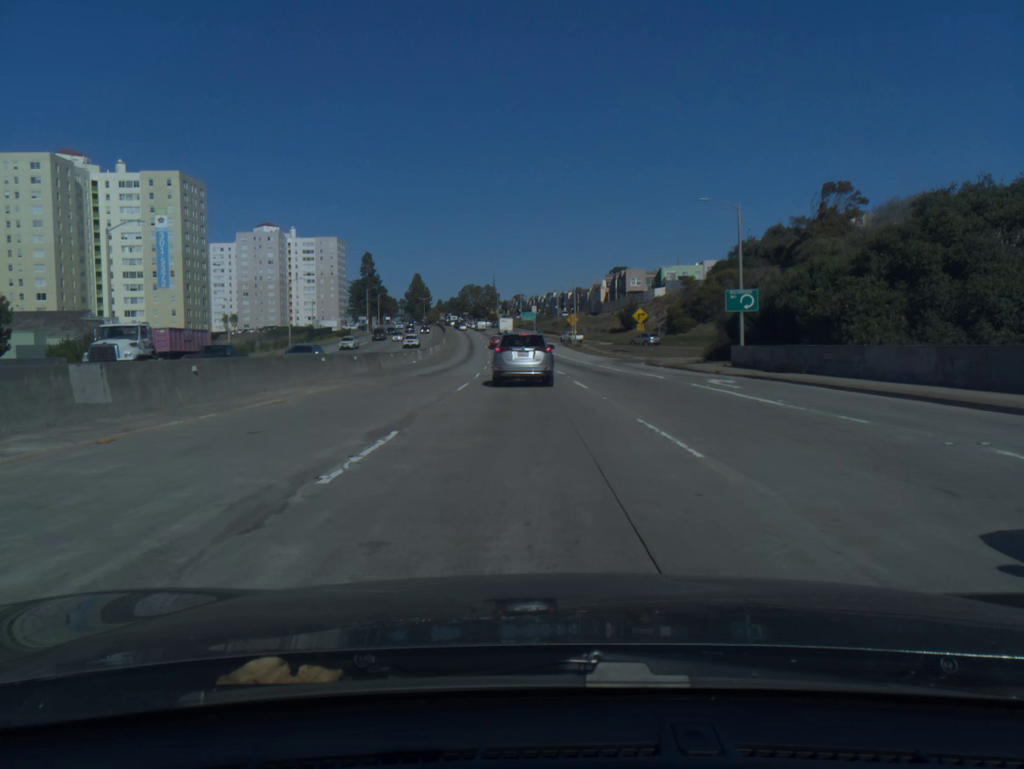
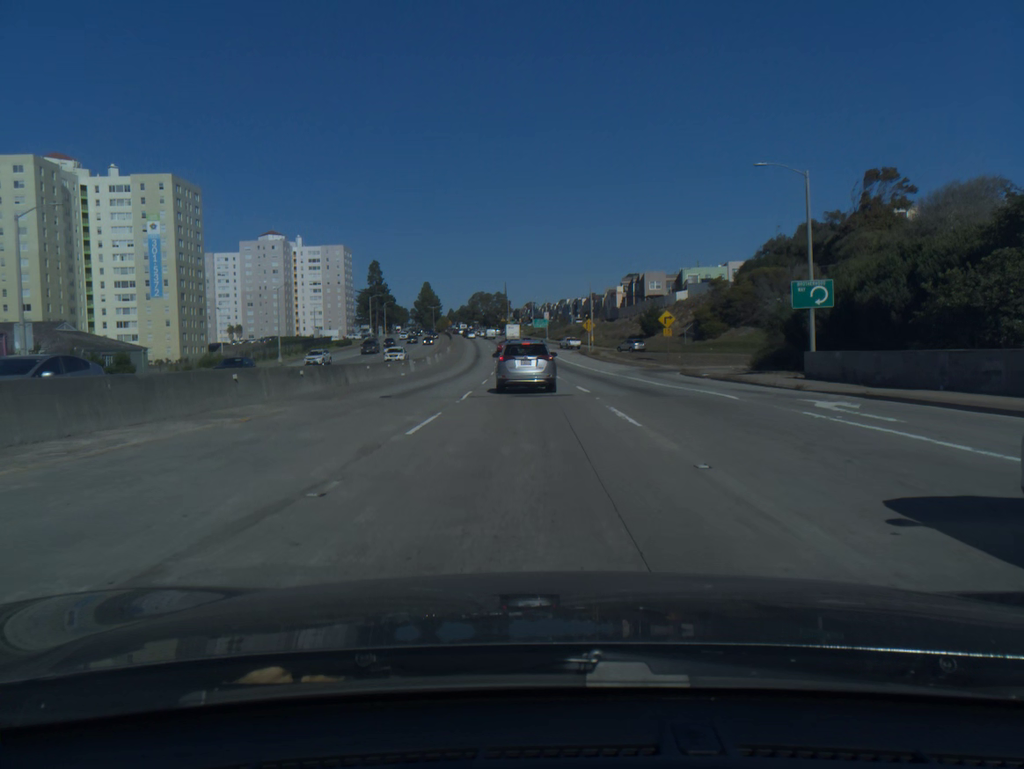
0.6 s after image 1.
(-0.1, +10.0) m; -1°
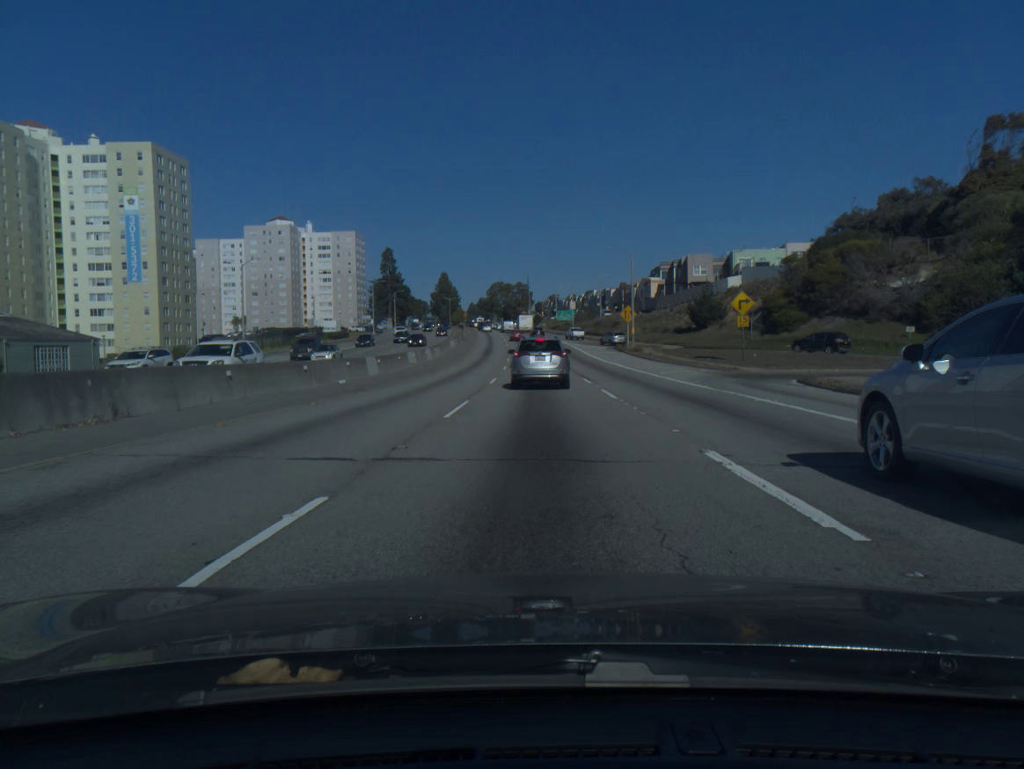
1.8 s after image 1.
(-0.3, +19.4) m; -2°
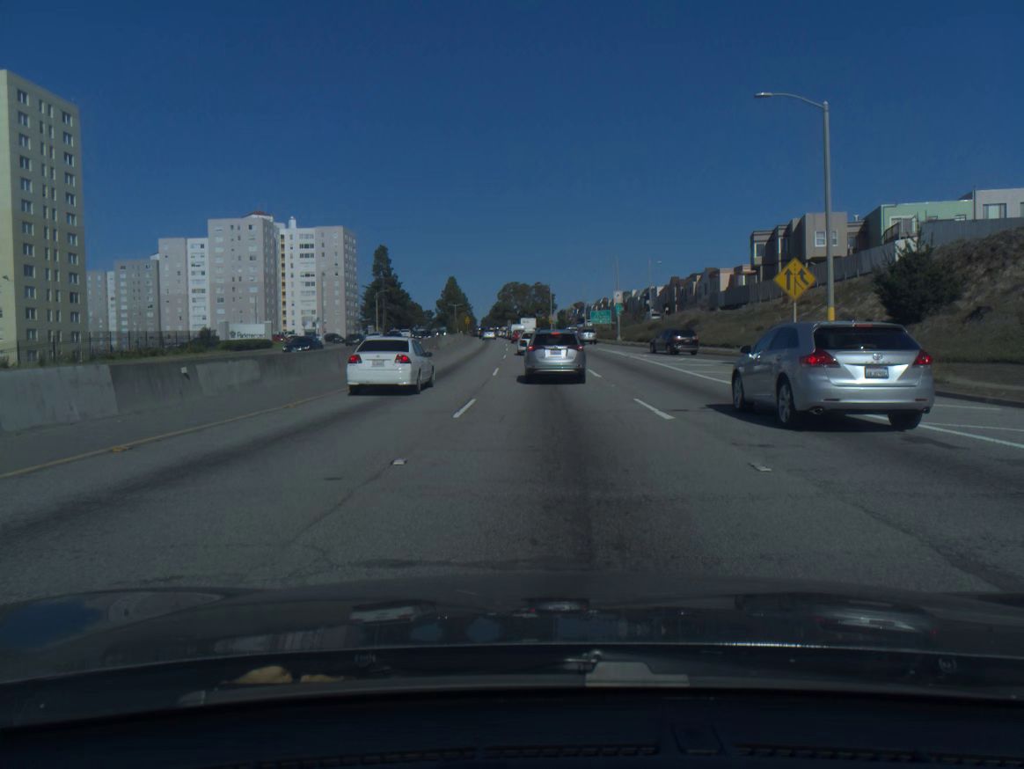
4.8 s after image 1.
(-0.6, +45.6) m; -1°
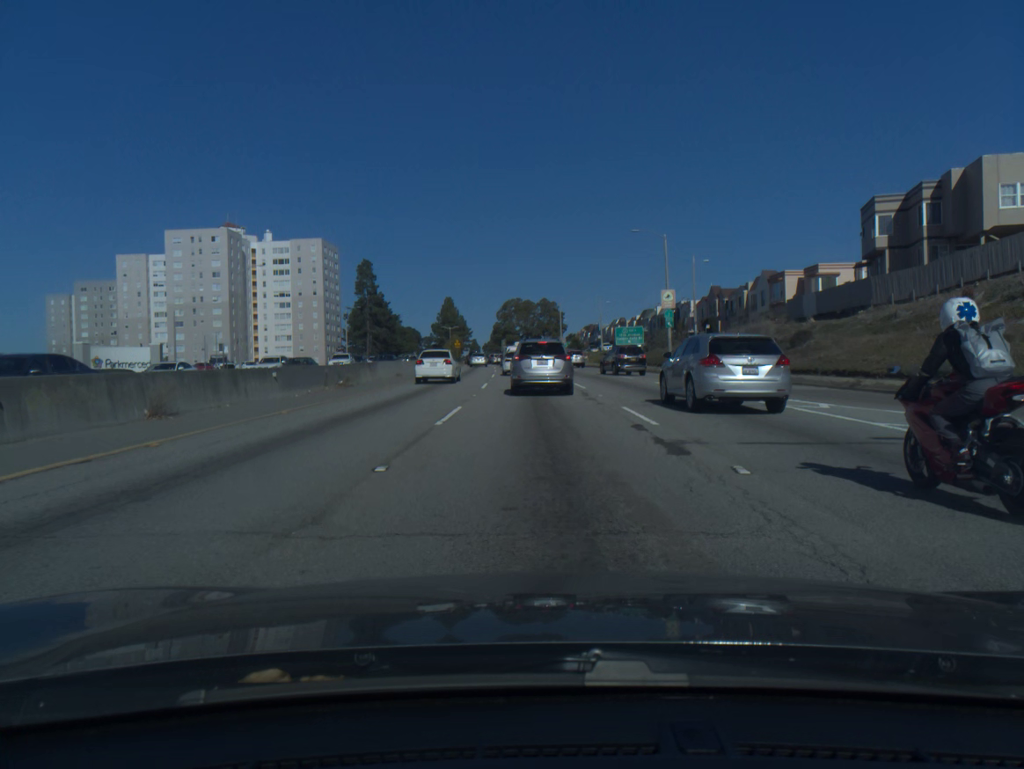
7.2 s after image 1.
(-0.2, +29.7) m; 0°
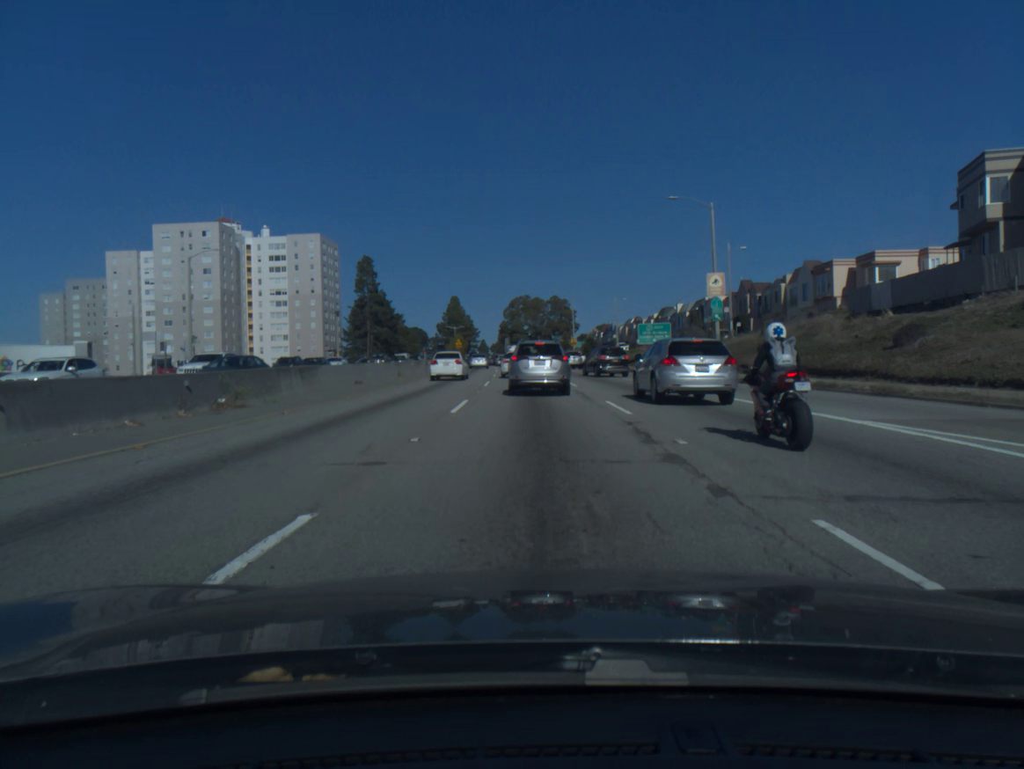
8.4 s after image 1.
(-0.1, +12.1) m; -1°
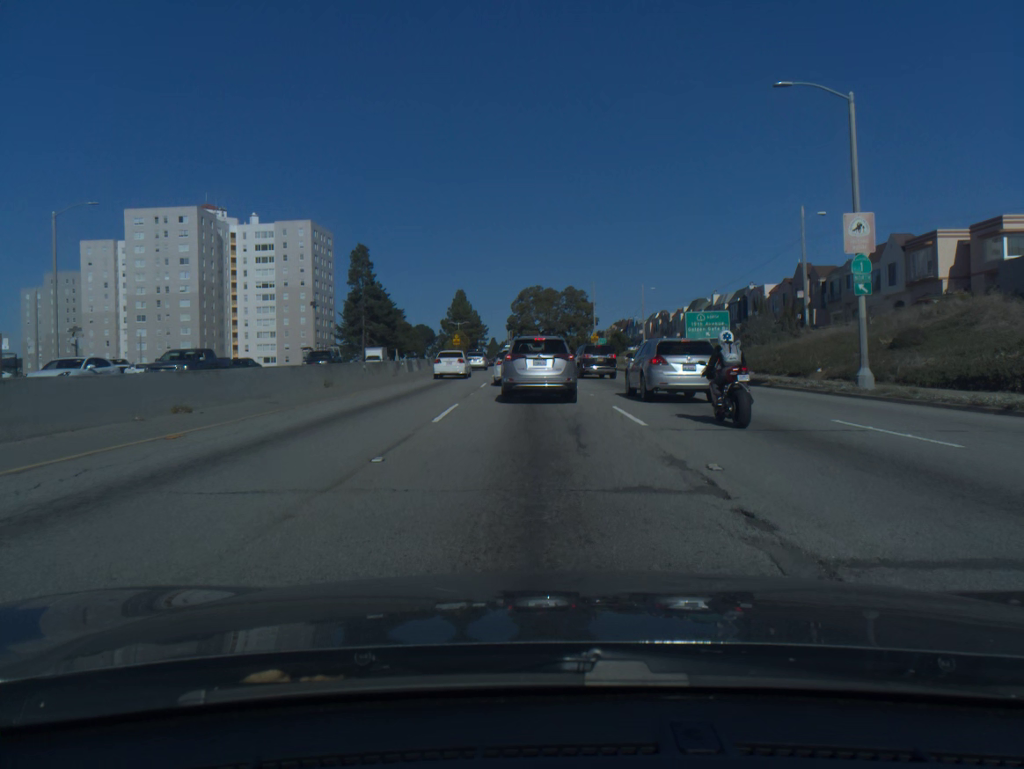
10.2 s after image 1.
(-0.1, +17.2) m; -1°
